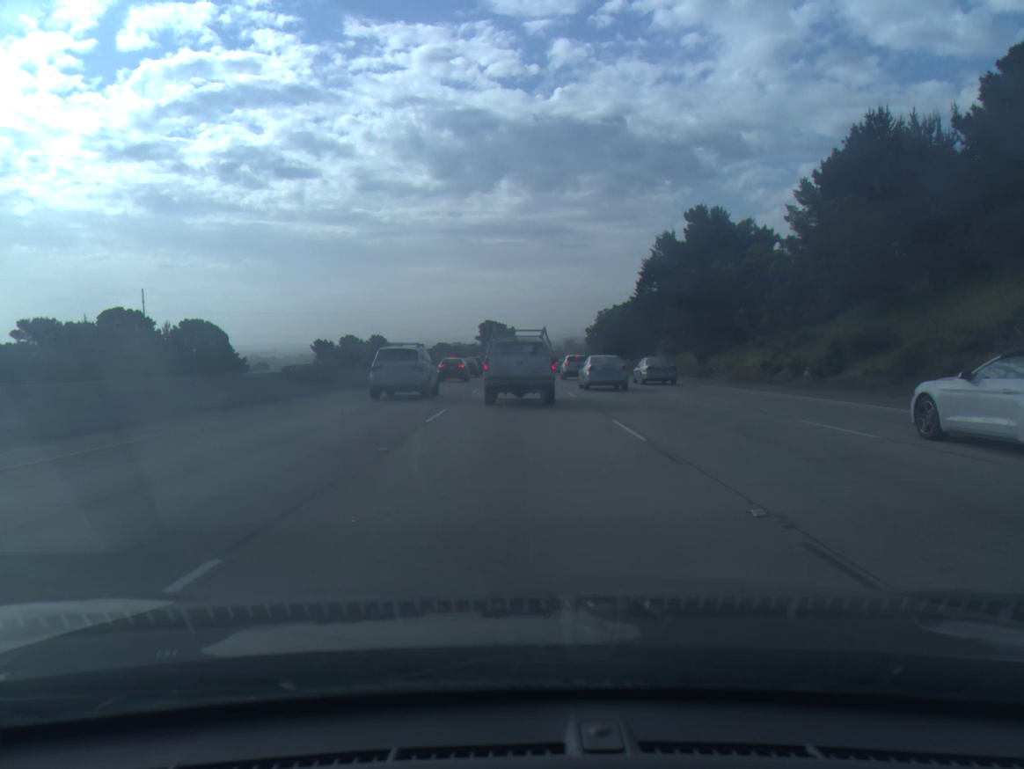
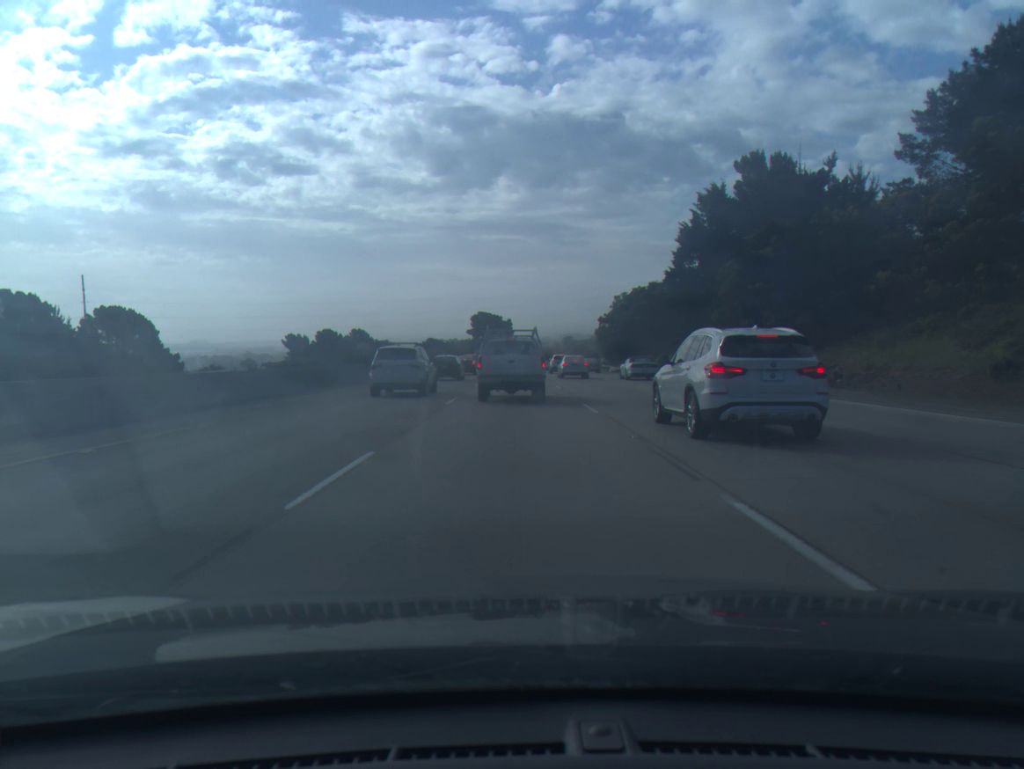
(+0.1, +23.6) m; 0°
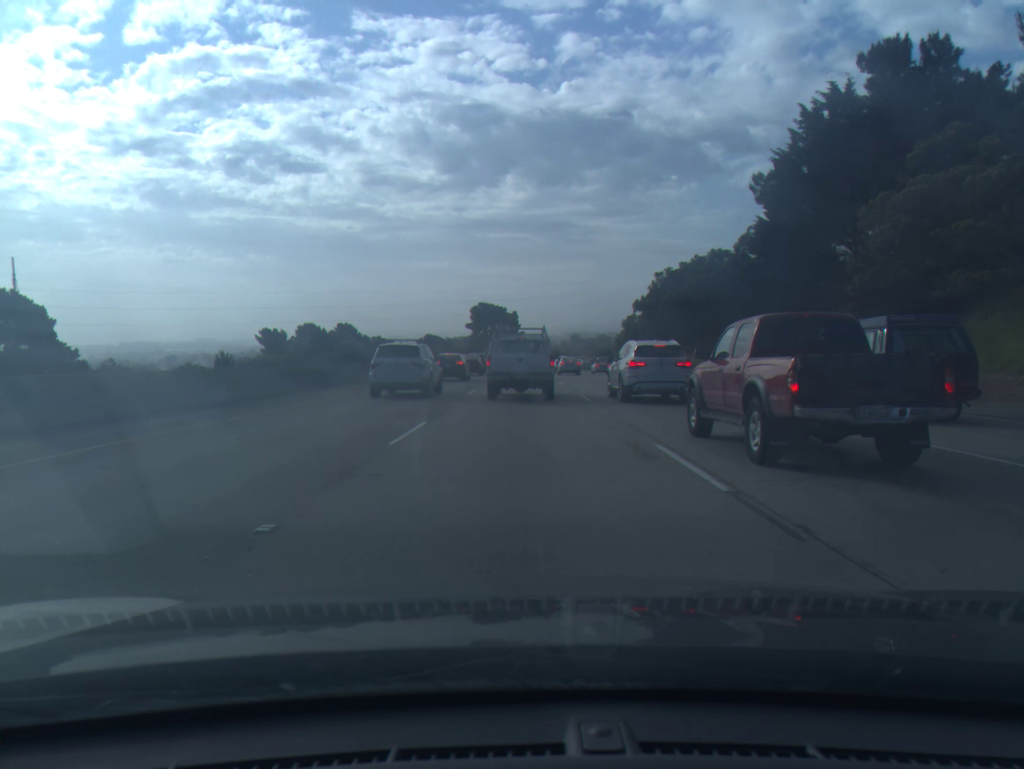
(-0.2, +24.8) m; -1°
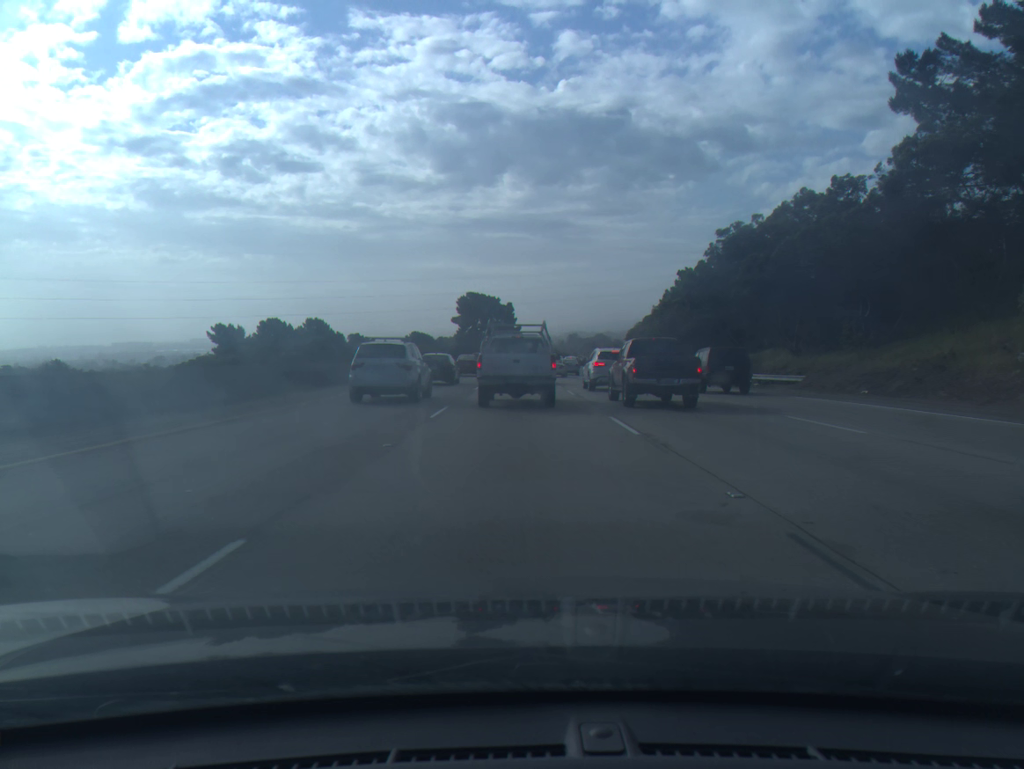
(+0.1, +24.1) m; 0°
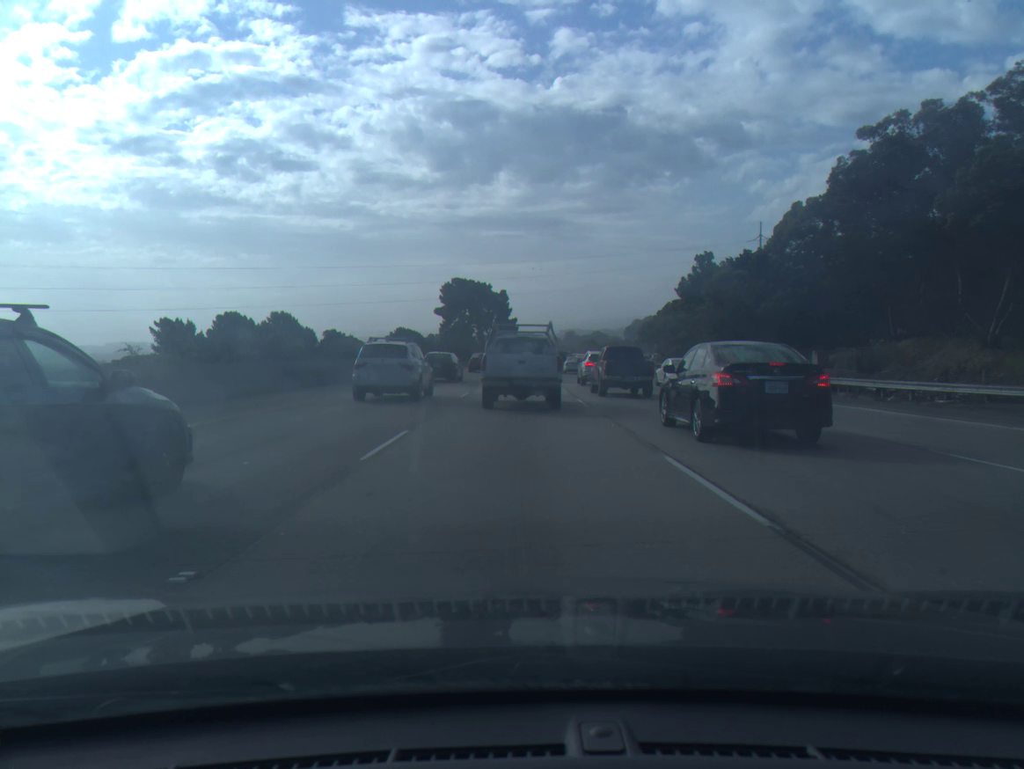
(+0.1, +21.1) m; 0°
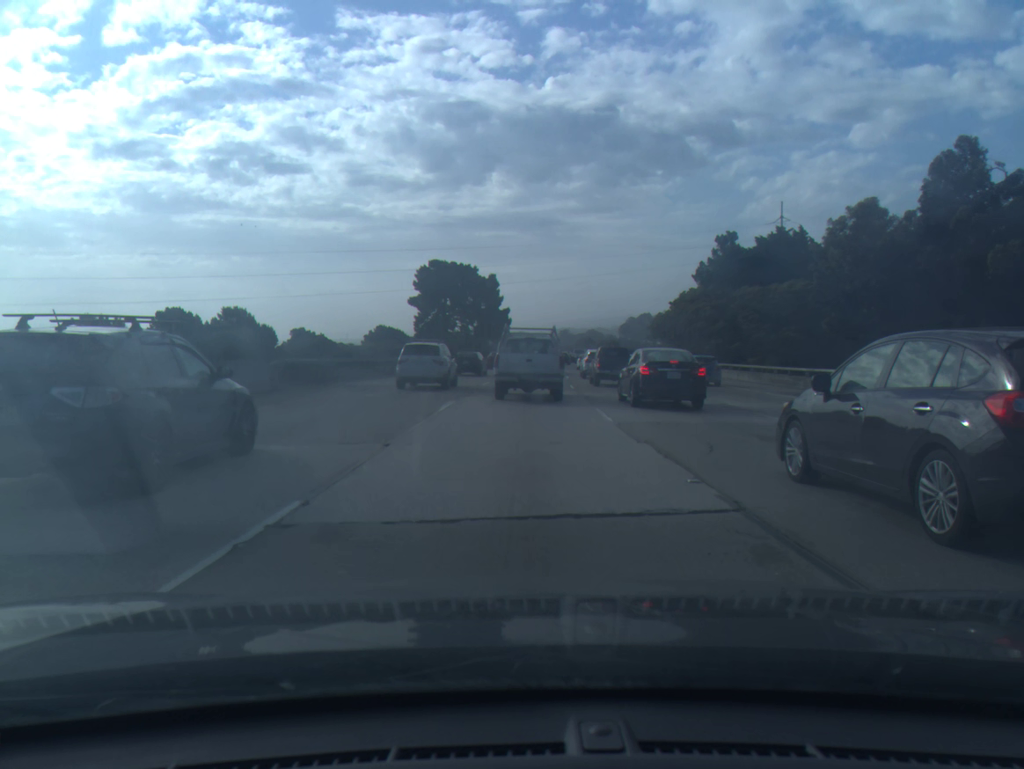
(0.0, +21.0) m; +1°
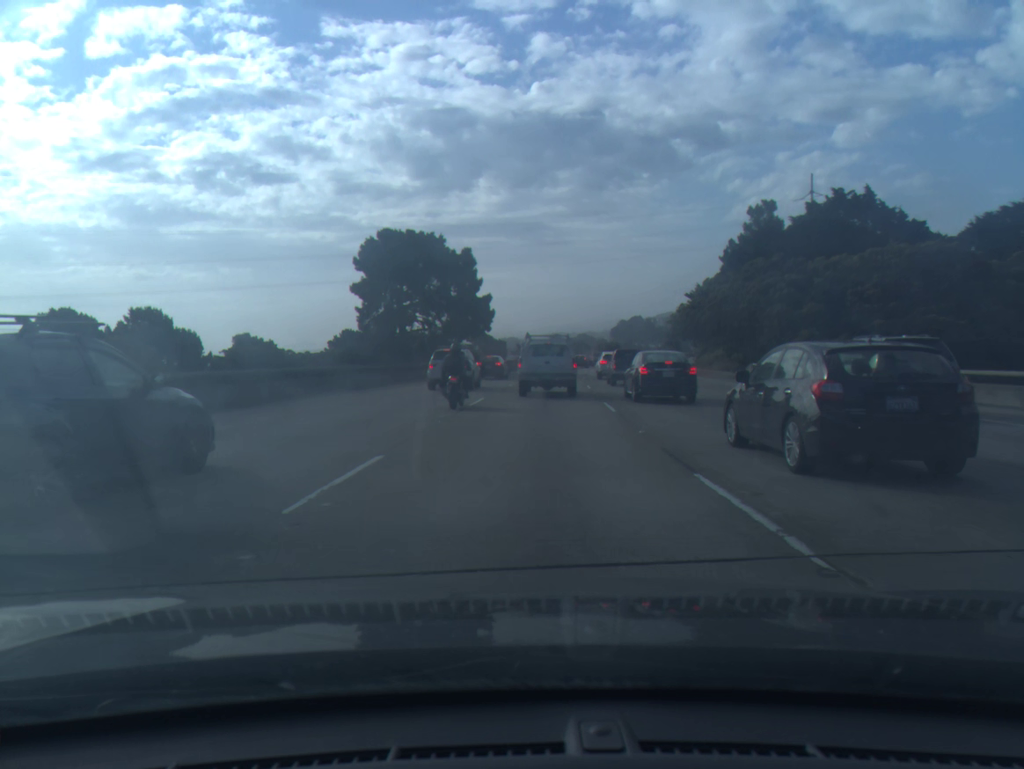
(+0.2, +25.7) m; 0°
